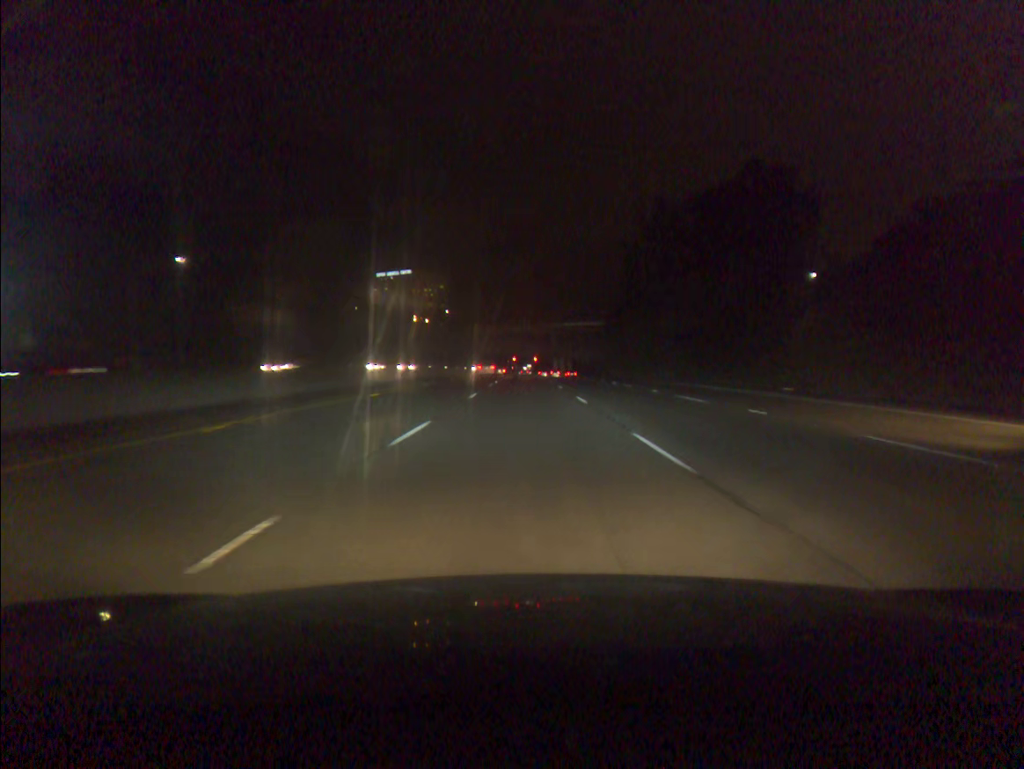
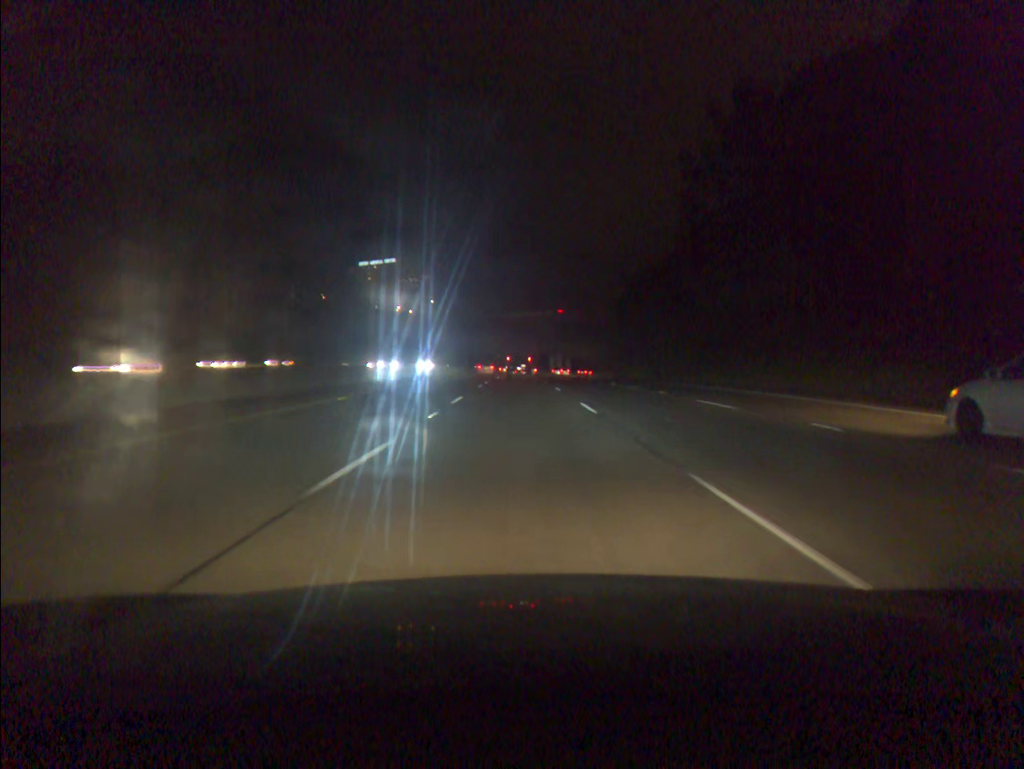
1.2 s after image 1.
(+0.1, +33.3) m; 0°
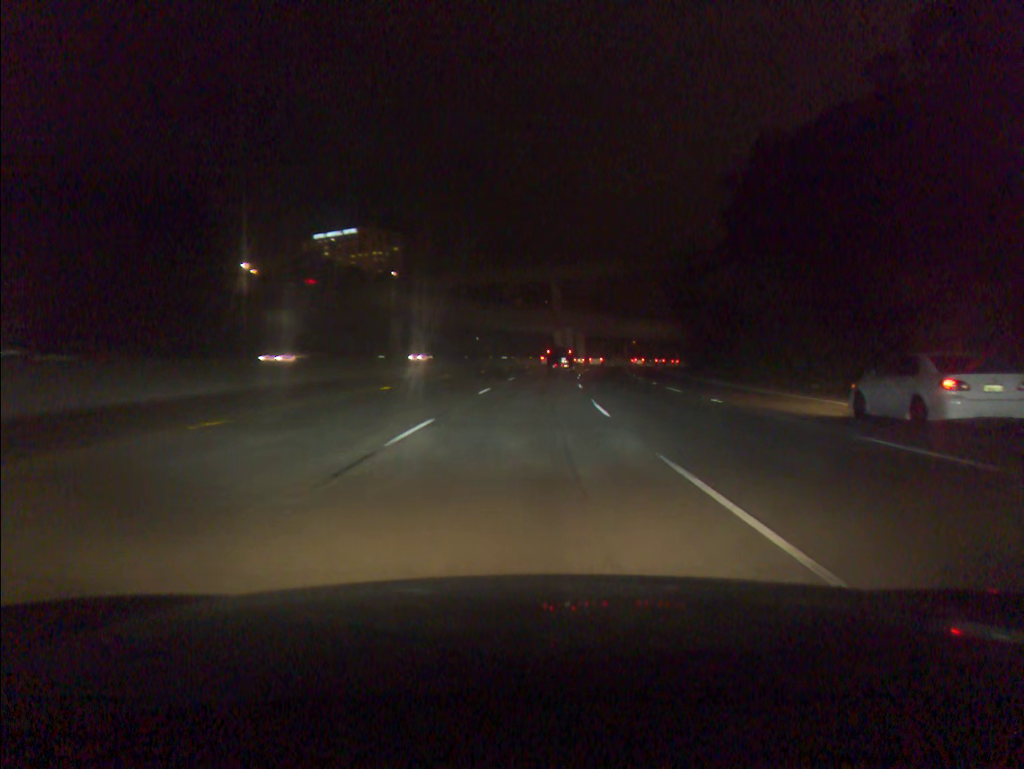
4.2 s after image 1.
(-0.1, +83.6) m; +1°
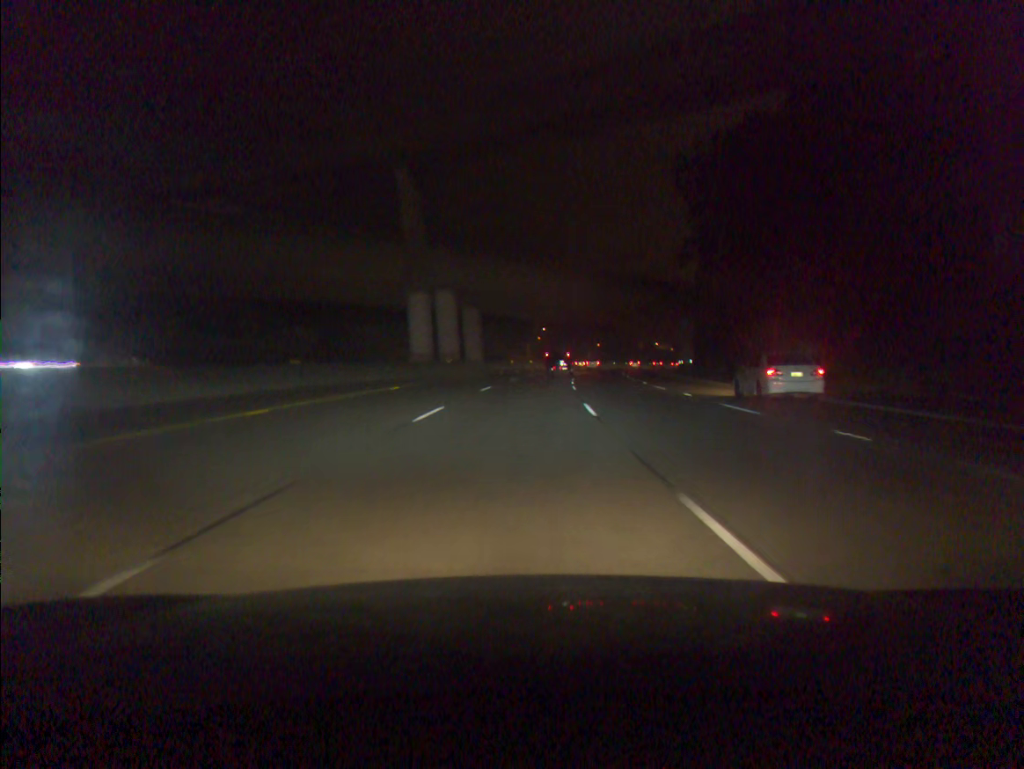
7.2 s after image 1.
(+6.0, +83.4) m; +8°
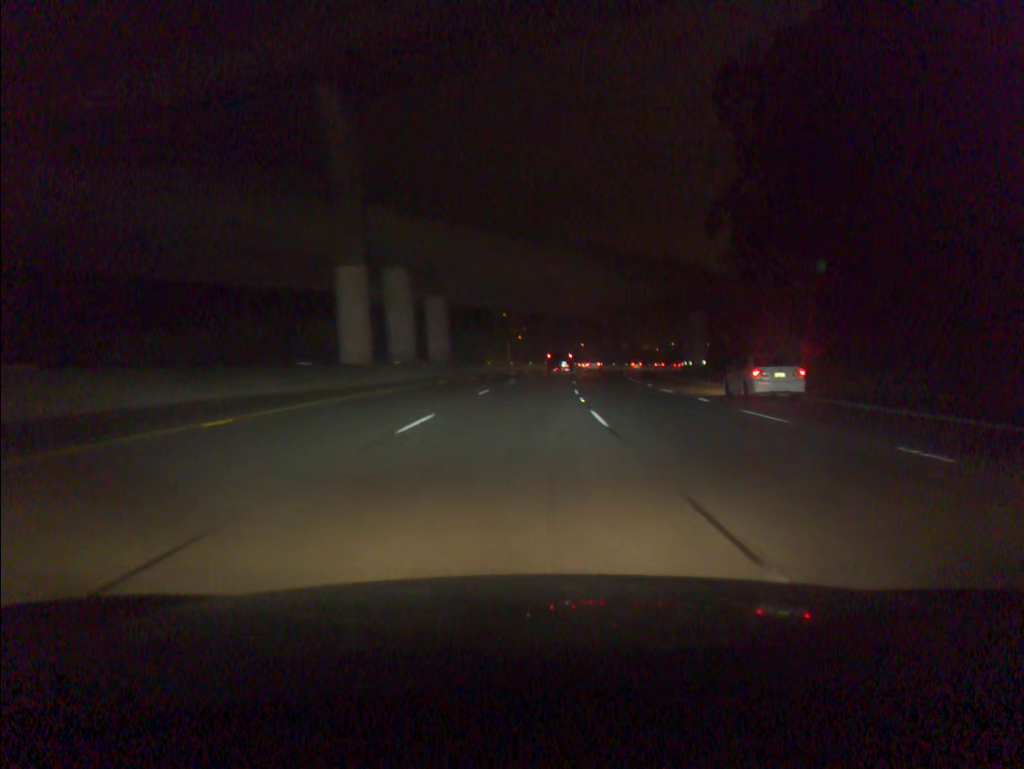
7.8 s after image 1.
(+0.2, +16.7) m; +1°
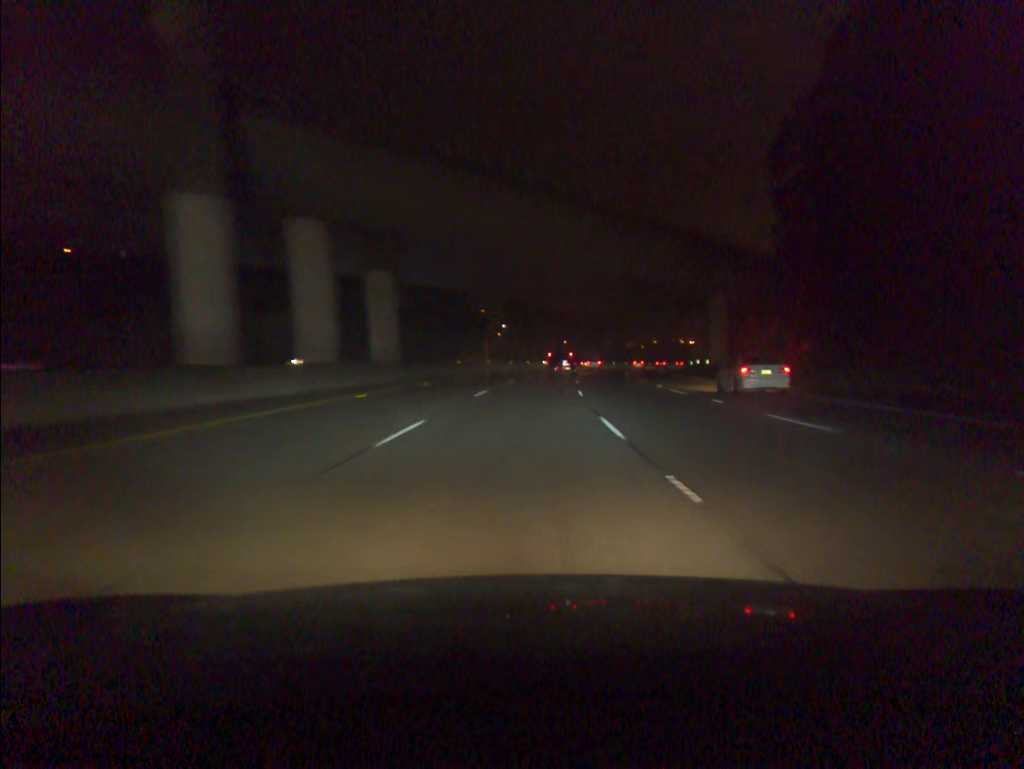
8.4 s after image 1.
(+0.2, +16.7) m; +1°
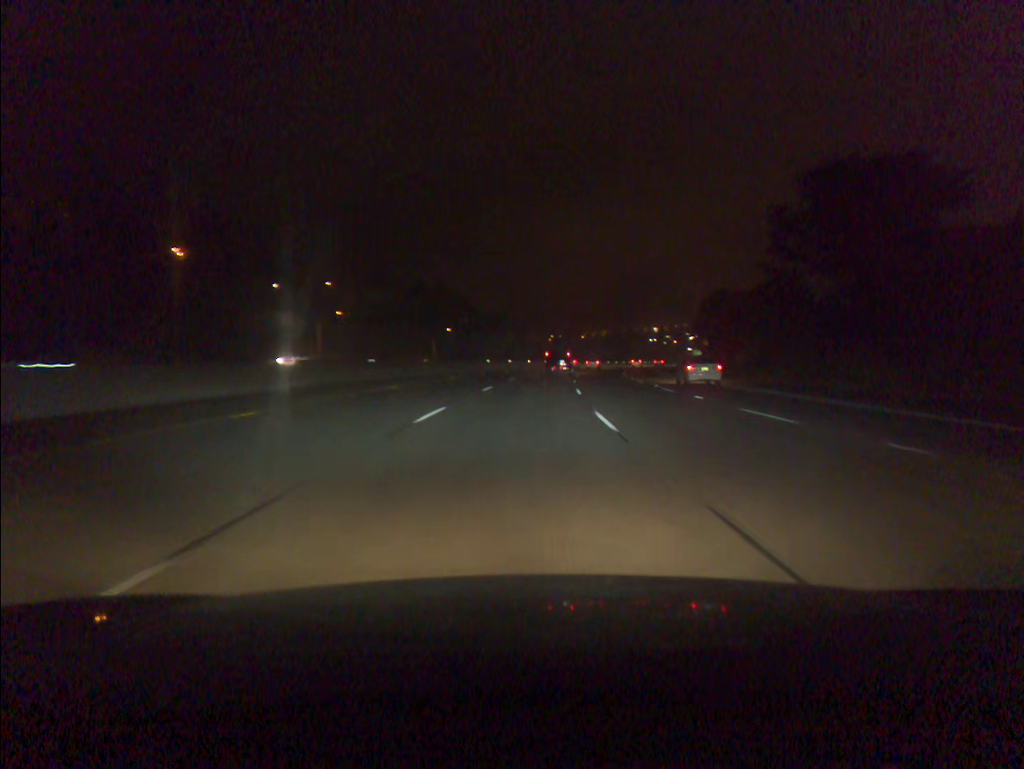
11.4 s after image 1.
(+5.7, +83.5) m; +8°
